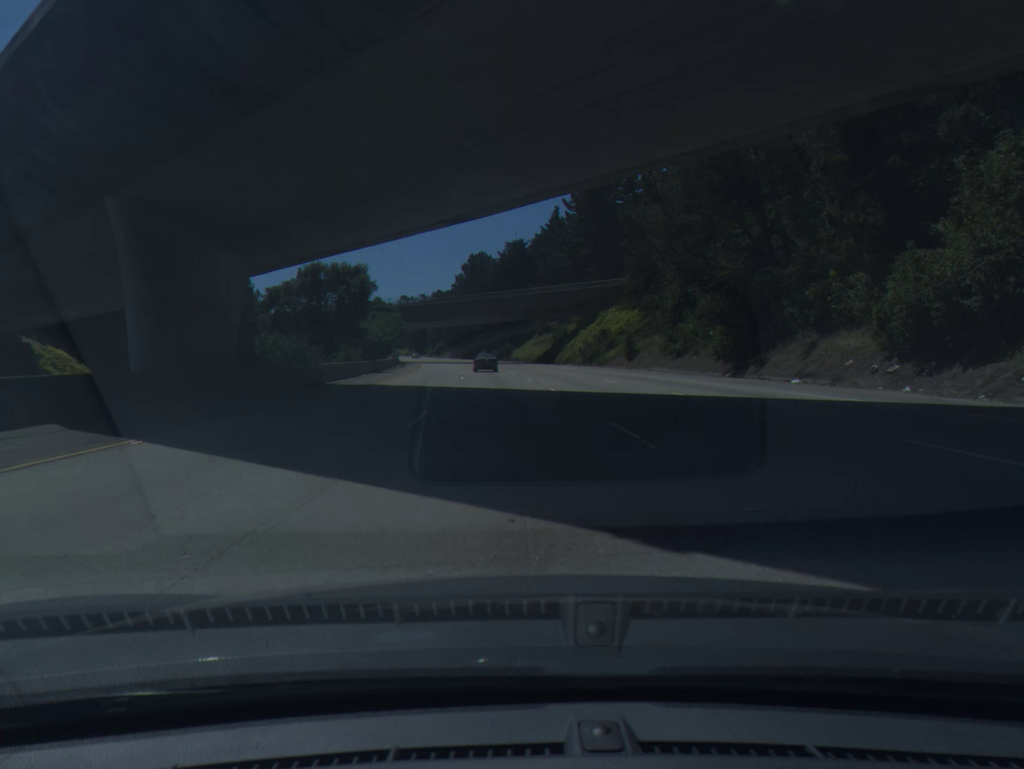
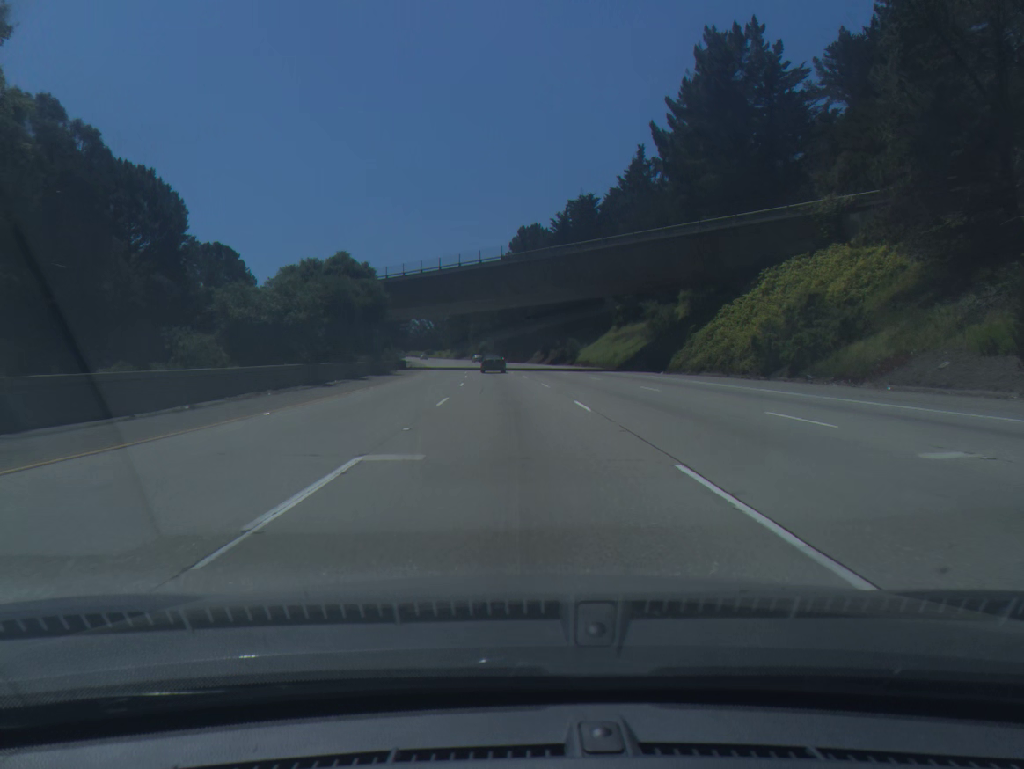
(-1.7, +52.5) m; -4°
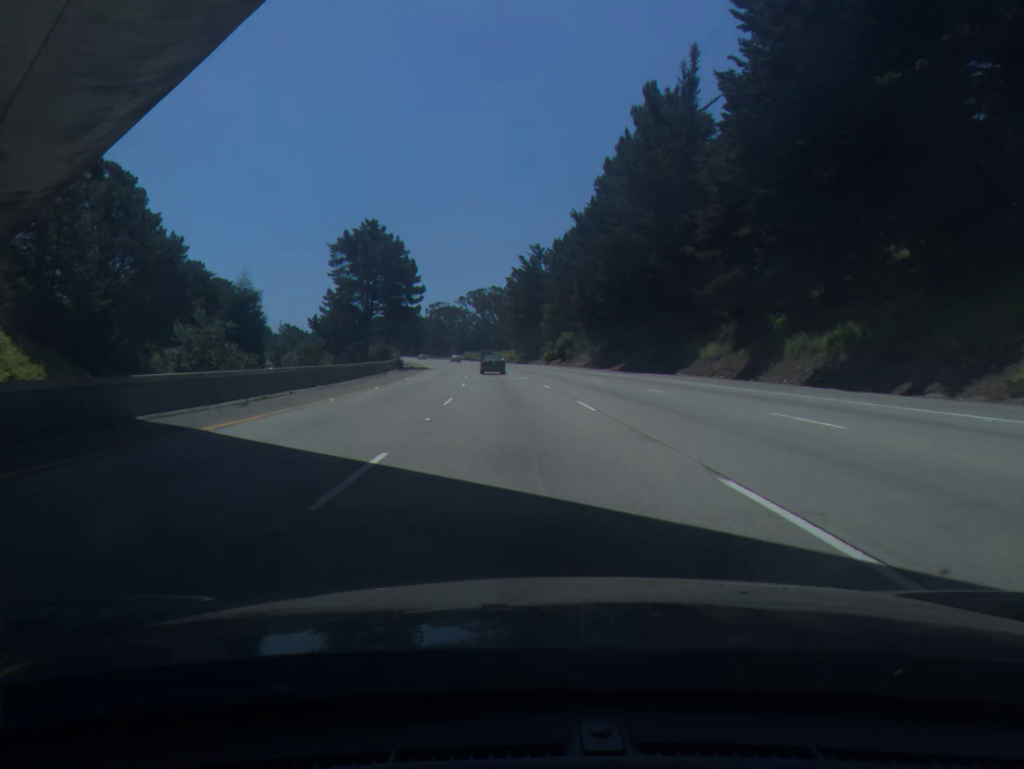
(-4.6, +86.8) m; -6°
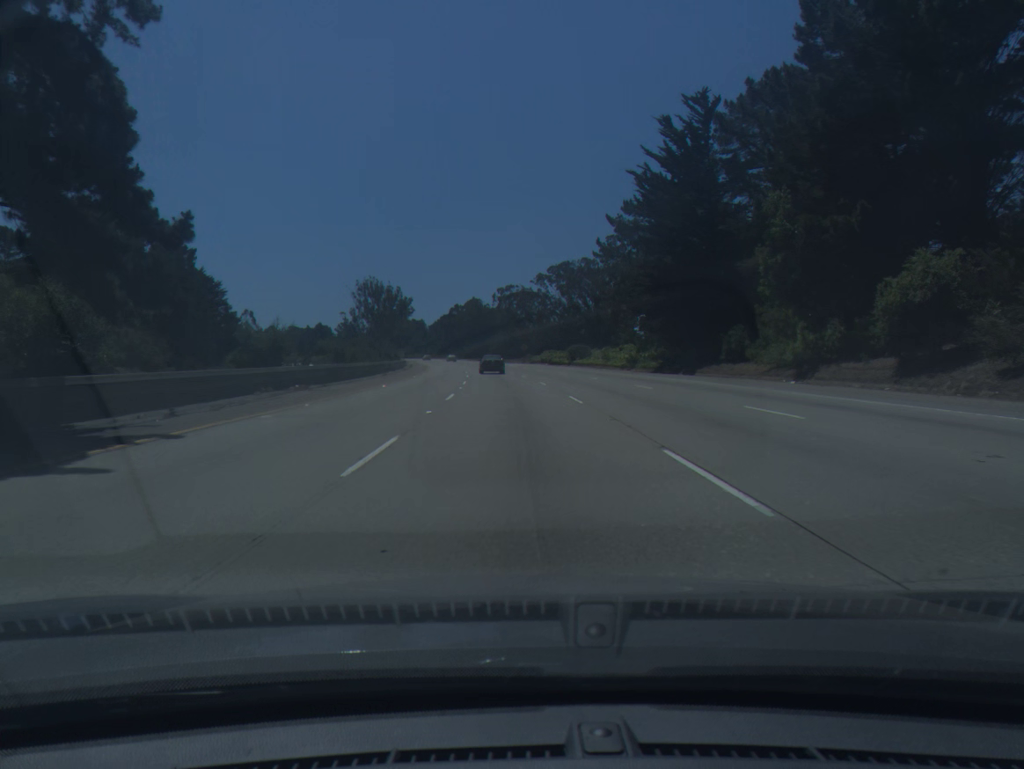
(-4.2, +85.8) m; -6°
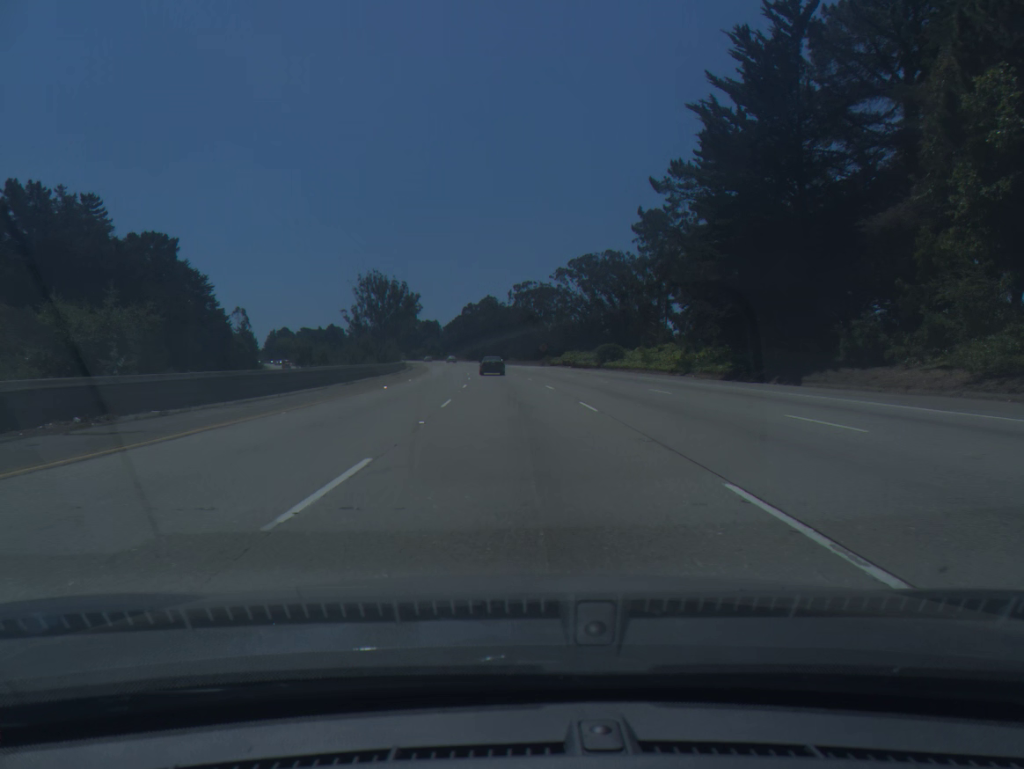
(-0.2, +17.1) m; -1°
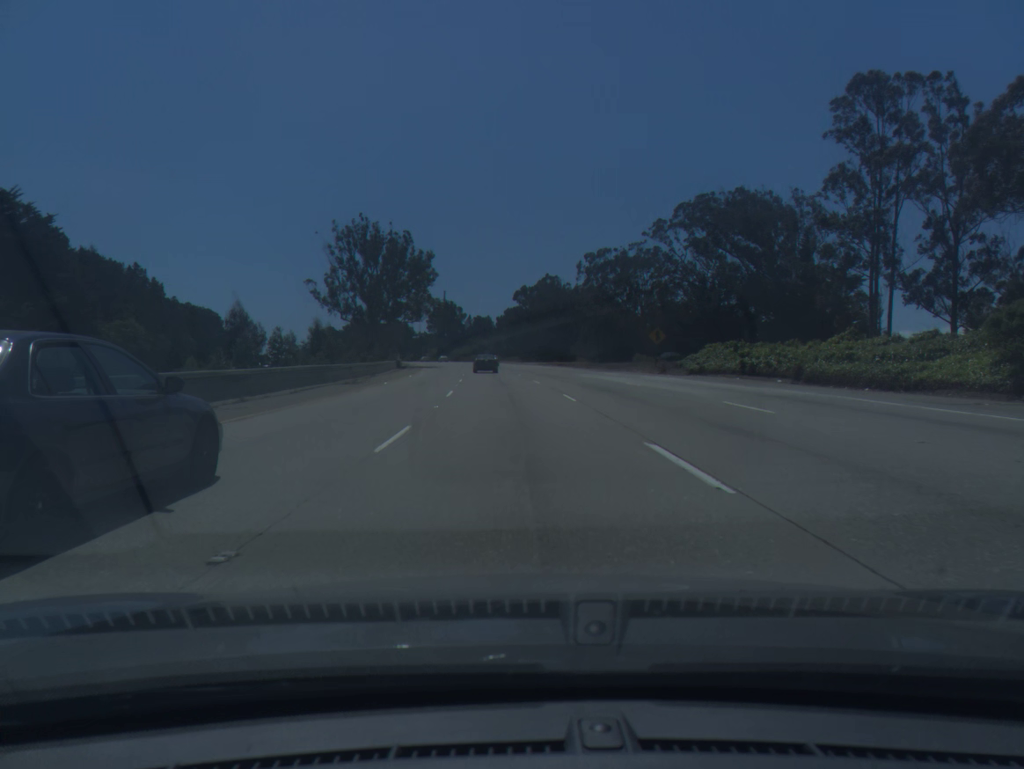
(-2.5, +68.4) m; -4°
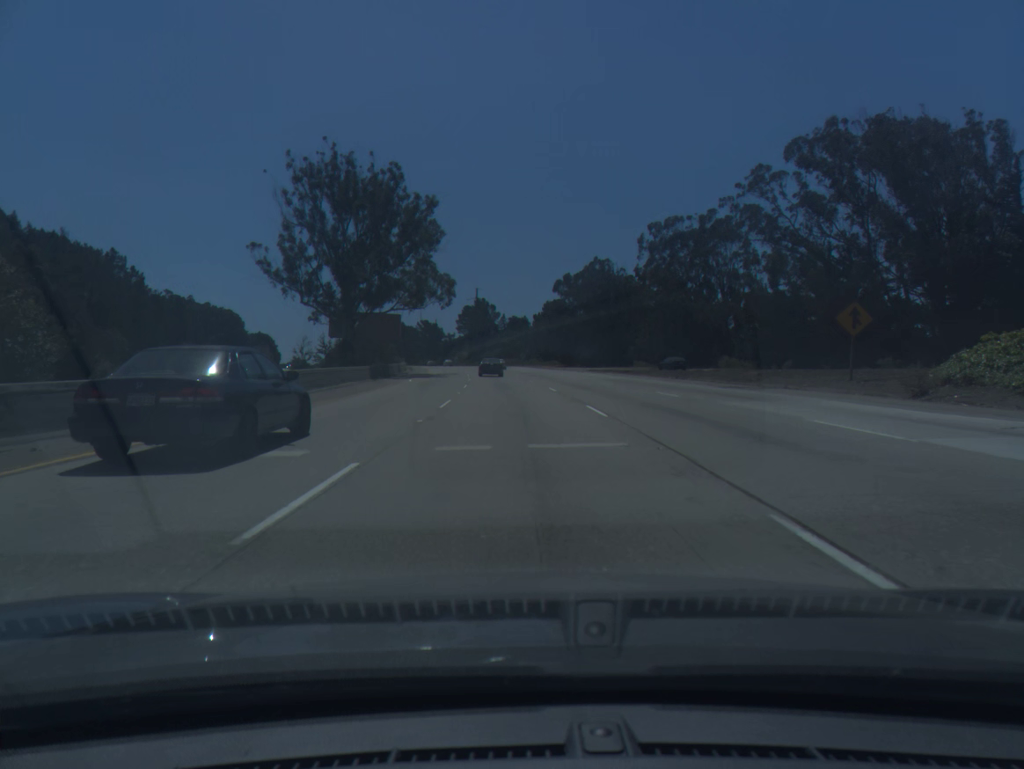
(-0.8, +34.2) m; -3°
